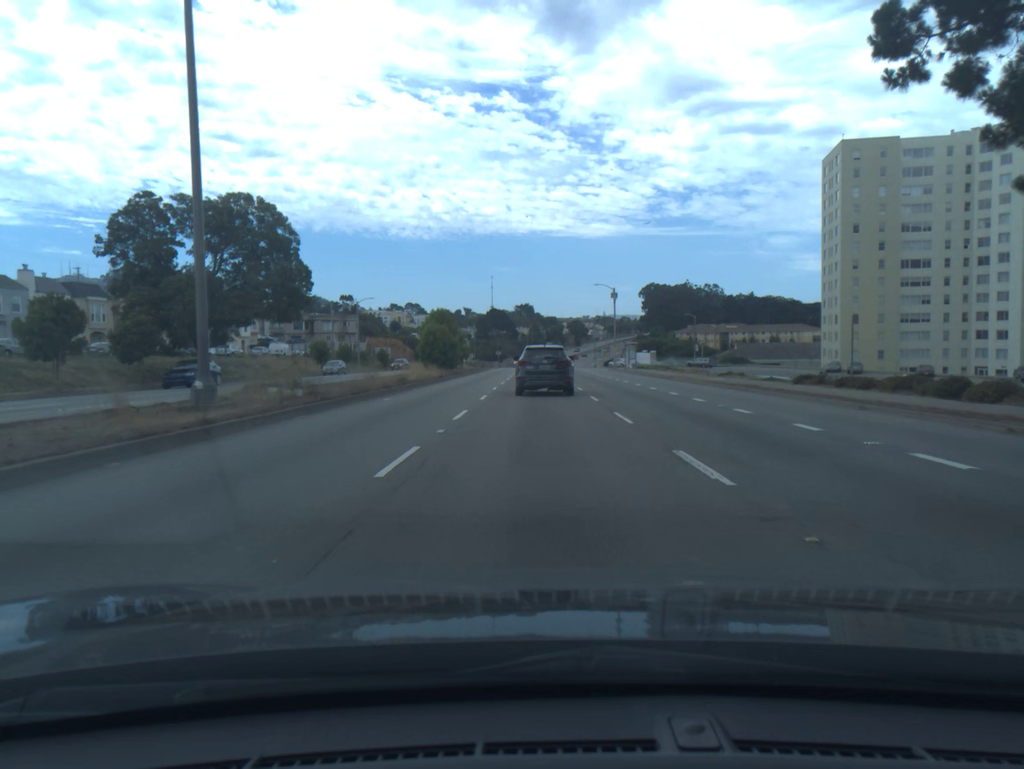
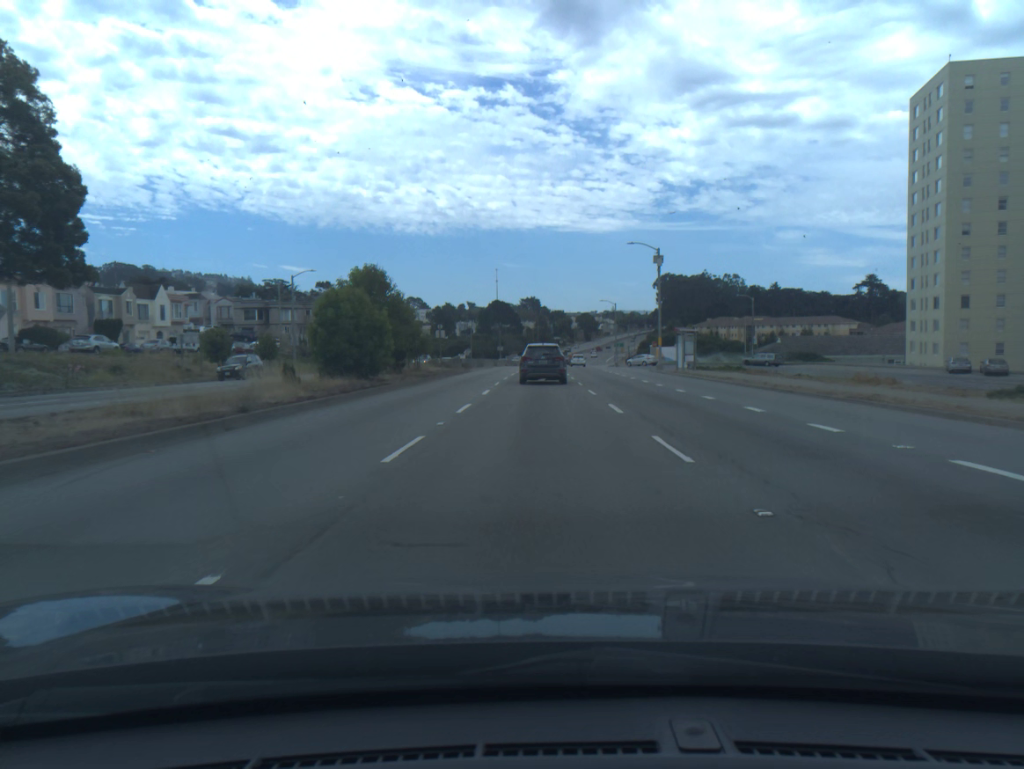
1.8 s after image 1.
(-0.1, +28.8) m; -1°
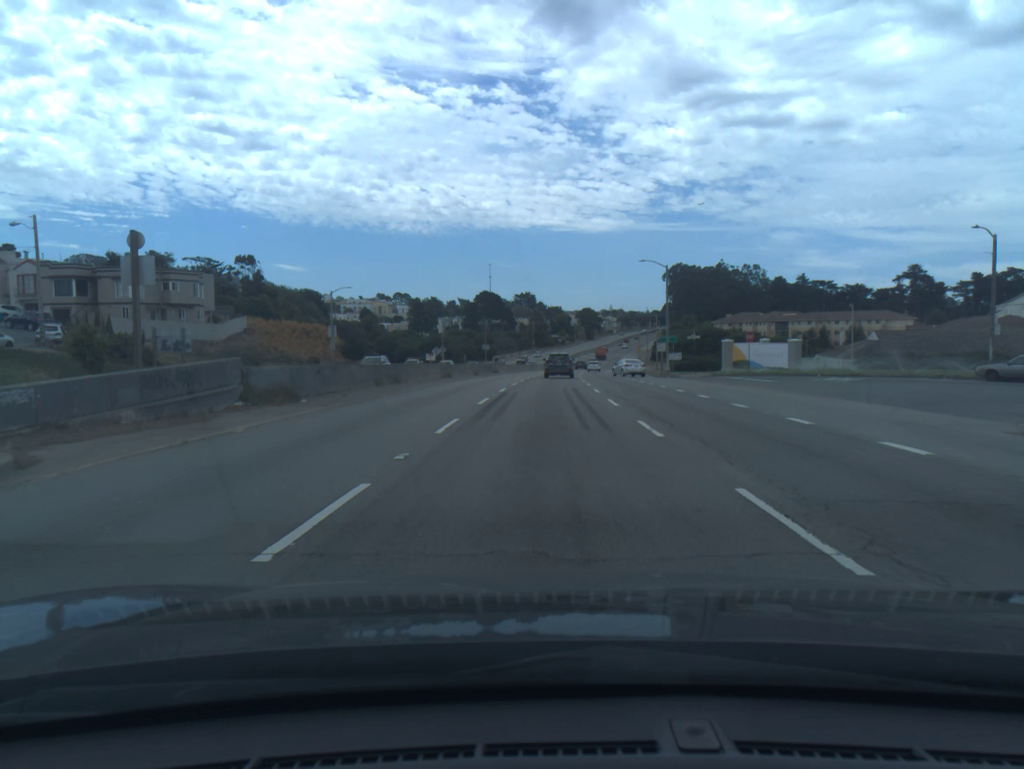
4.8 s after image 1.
(-0.1, +48.8) m; 0°
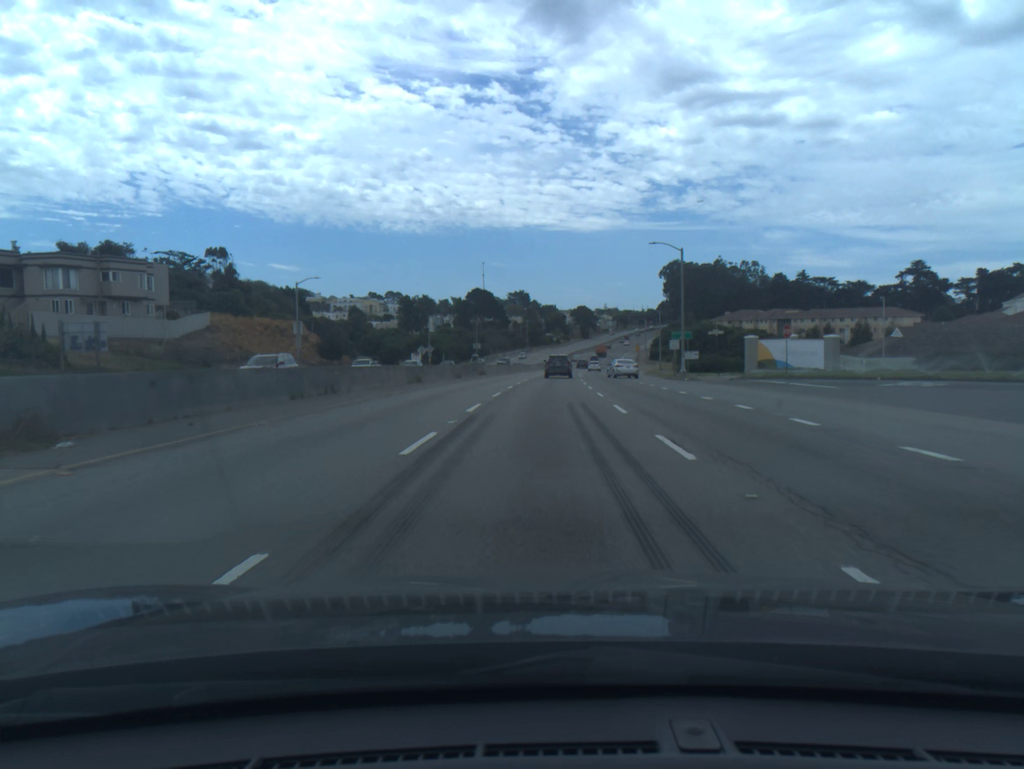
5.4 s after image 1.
(0.0, +10.0) m; +1°
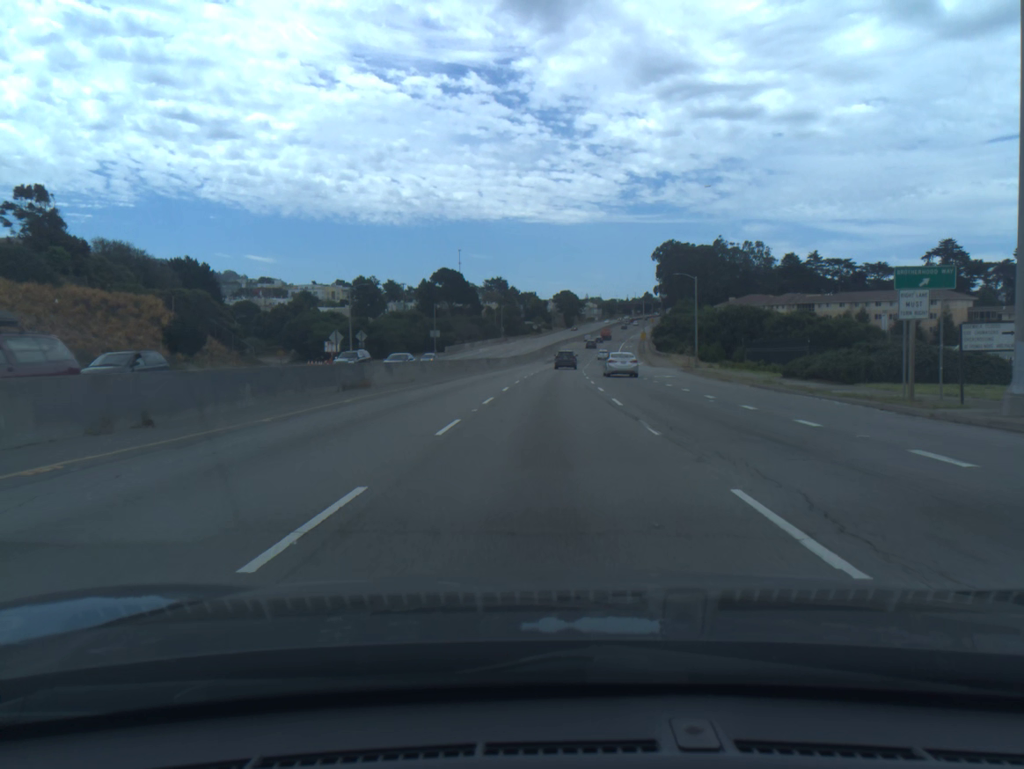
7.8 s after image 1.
(+0.5, +41.6) m; +1°
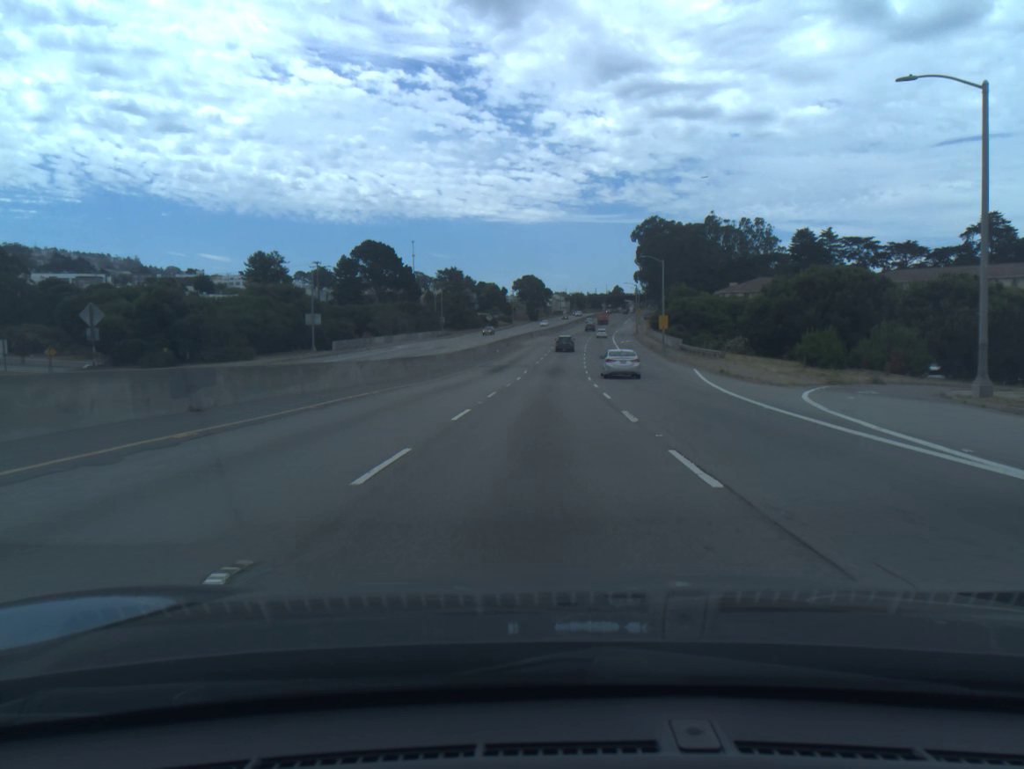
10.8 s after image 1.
(+1.4, +56.5) m; +3°
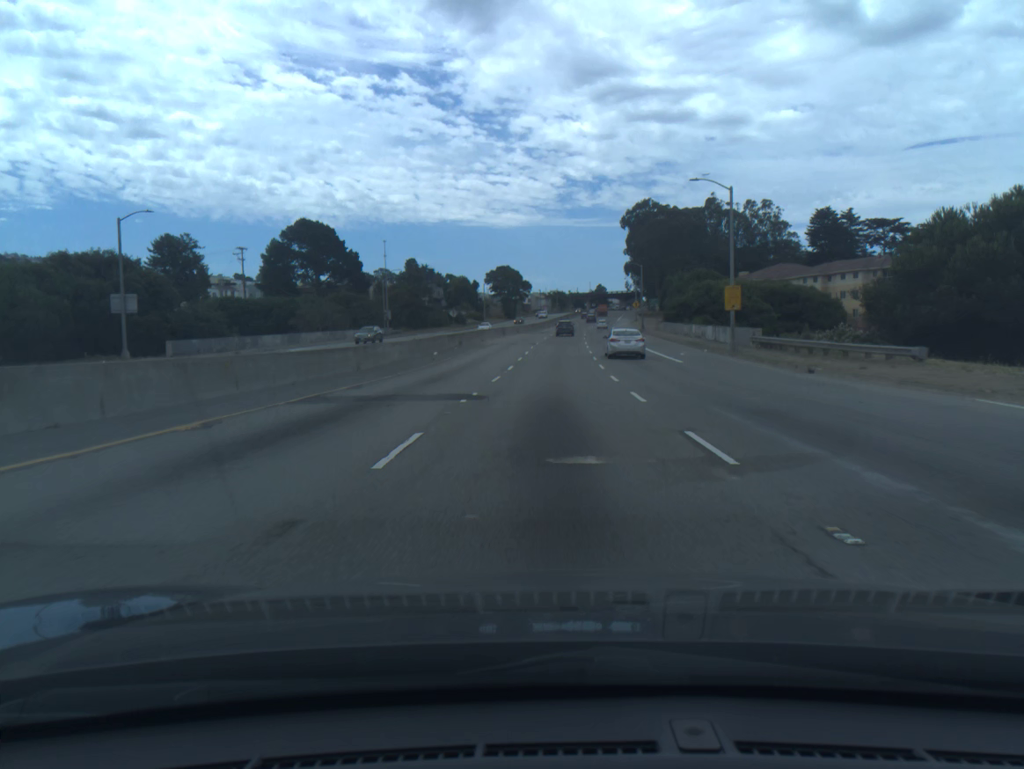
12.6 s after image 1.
(+0.4, +36.1) m; +1°
